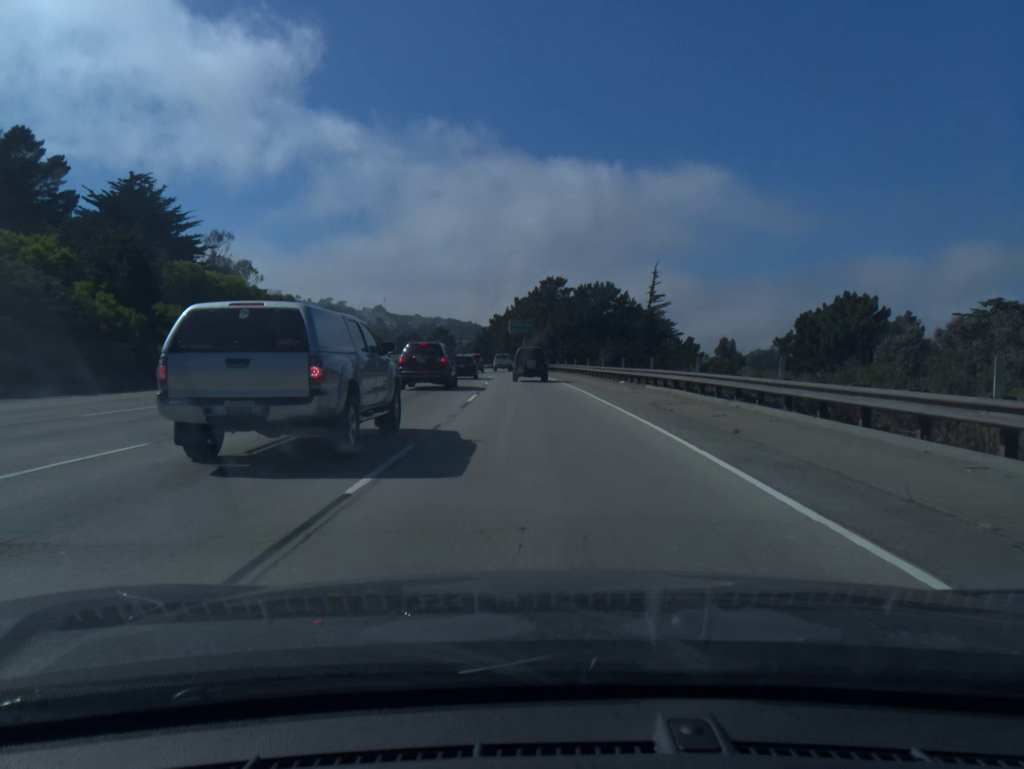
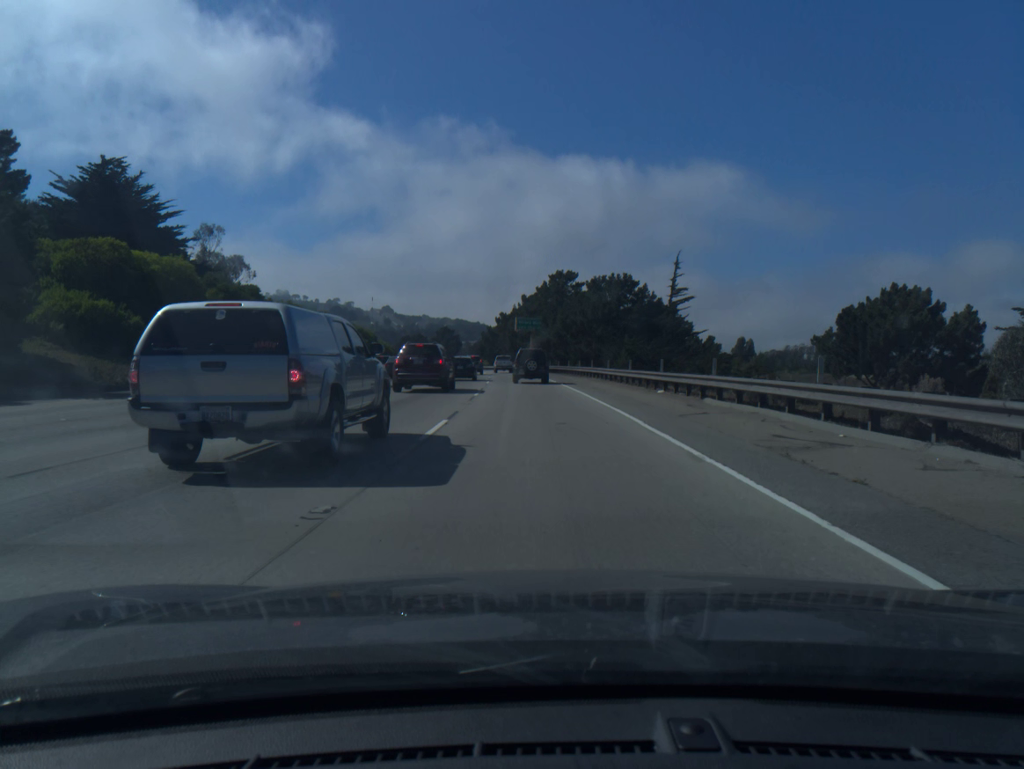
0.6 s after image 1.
(0.0, +9.9) m; -1°
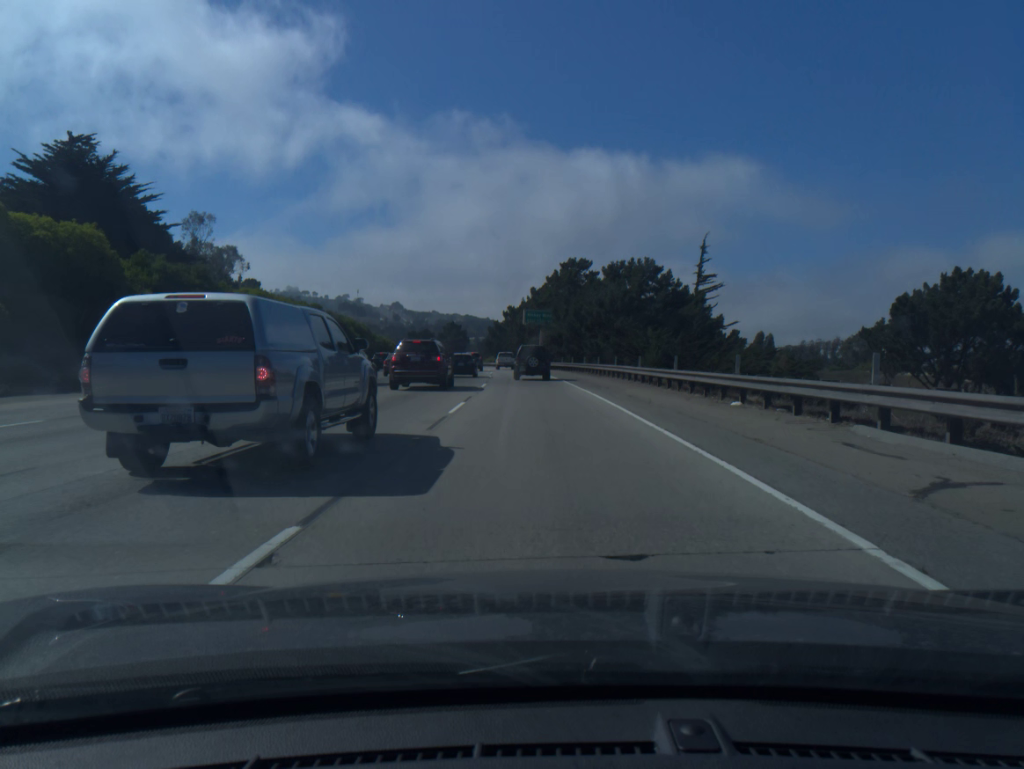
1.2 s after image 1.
(-0.1, +10.0) m; -1°
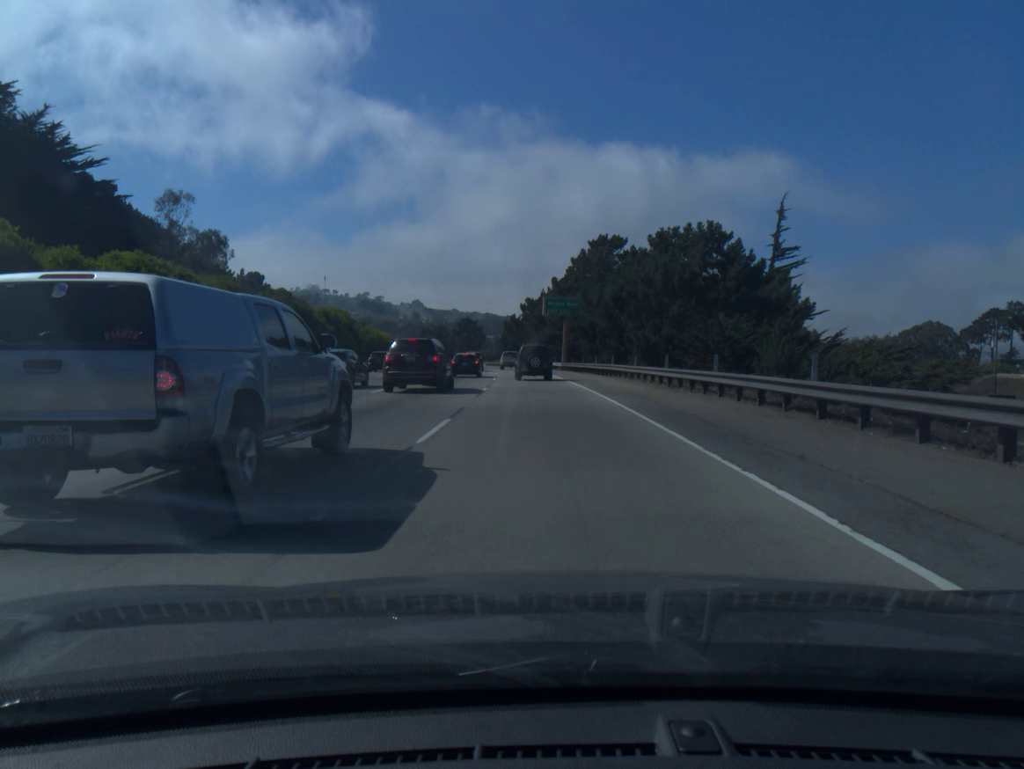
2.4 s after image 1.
(-0.3, +20.0) m; -1°
